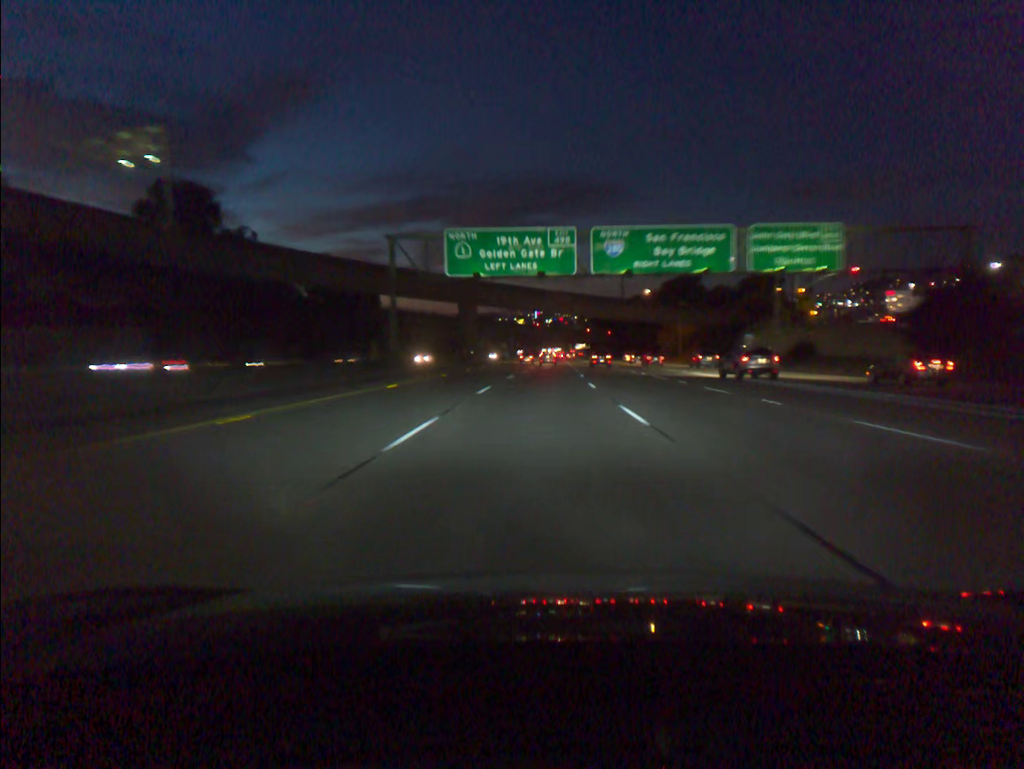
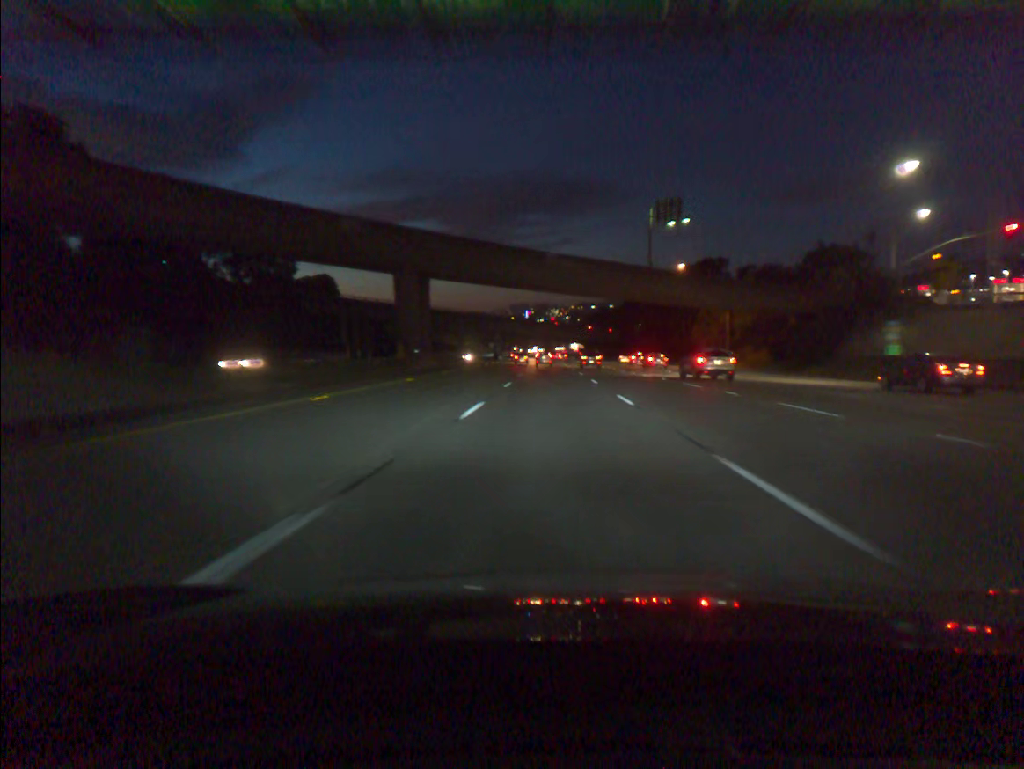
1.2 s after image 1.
(+0.2, +37.1) m; +1°
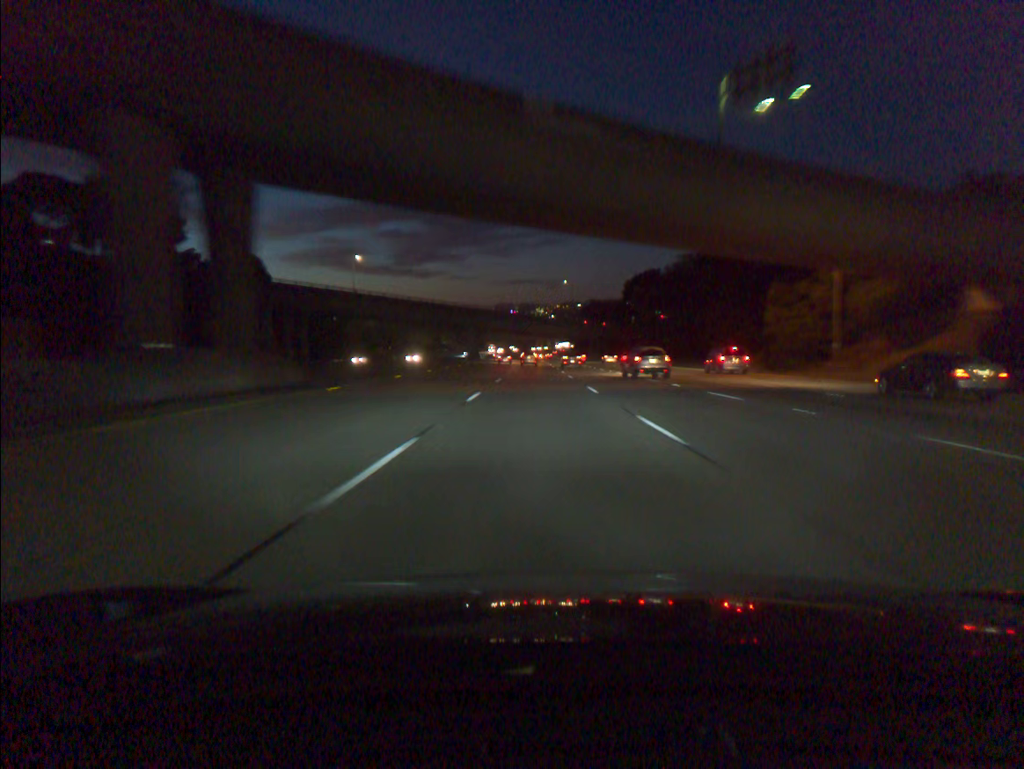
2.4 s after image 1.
(+0.4, +37.0) m; +1°
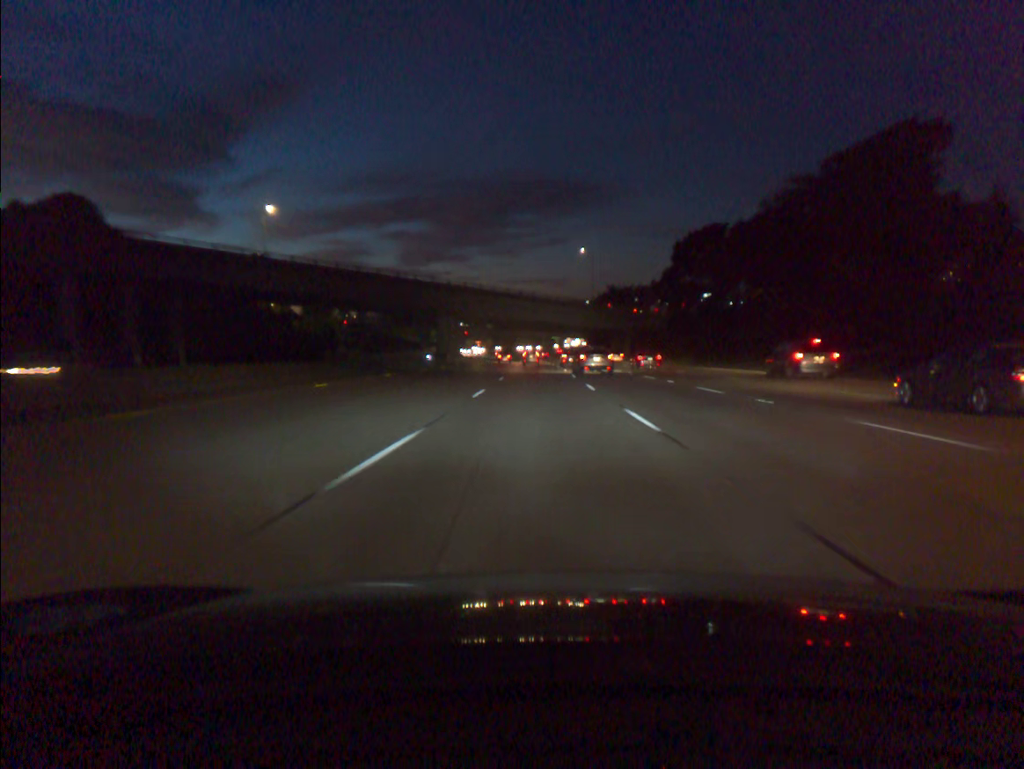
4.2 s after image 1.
(-0.2, +55.5) m; 0°
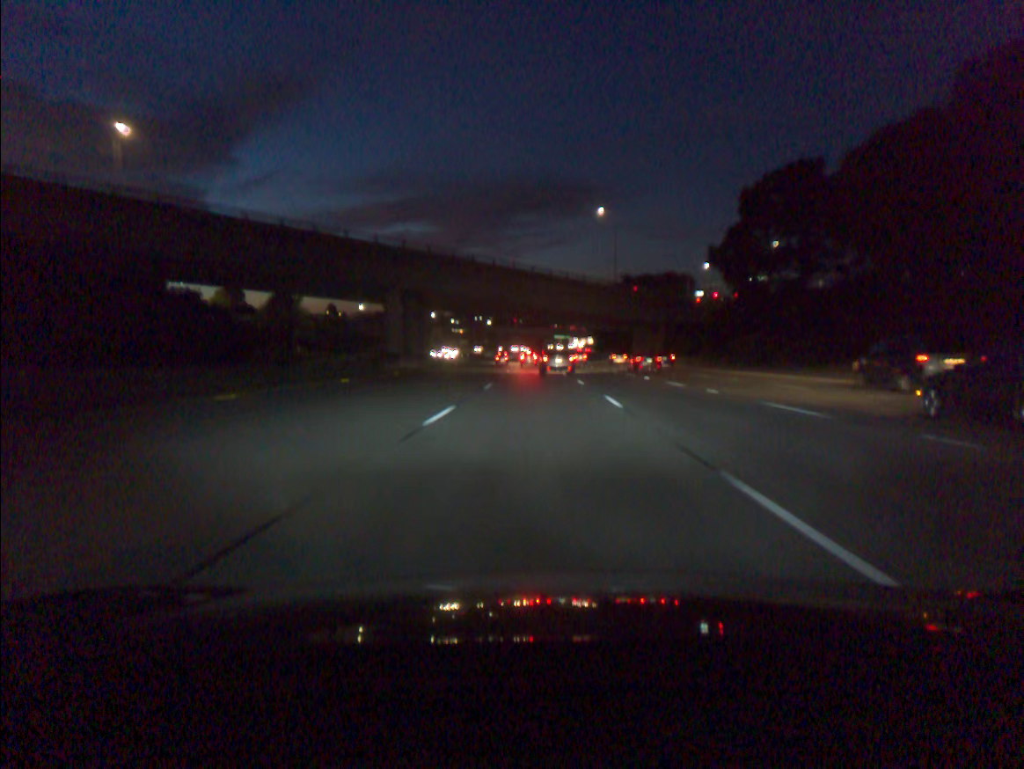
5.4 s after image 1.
(-0.1, +37.1) m; 0°
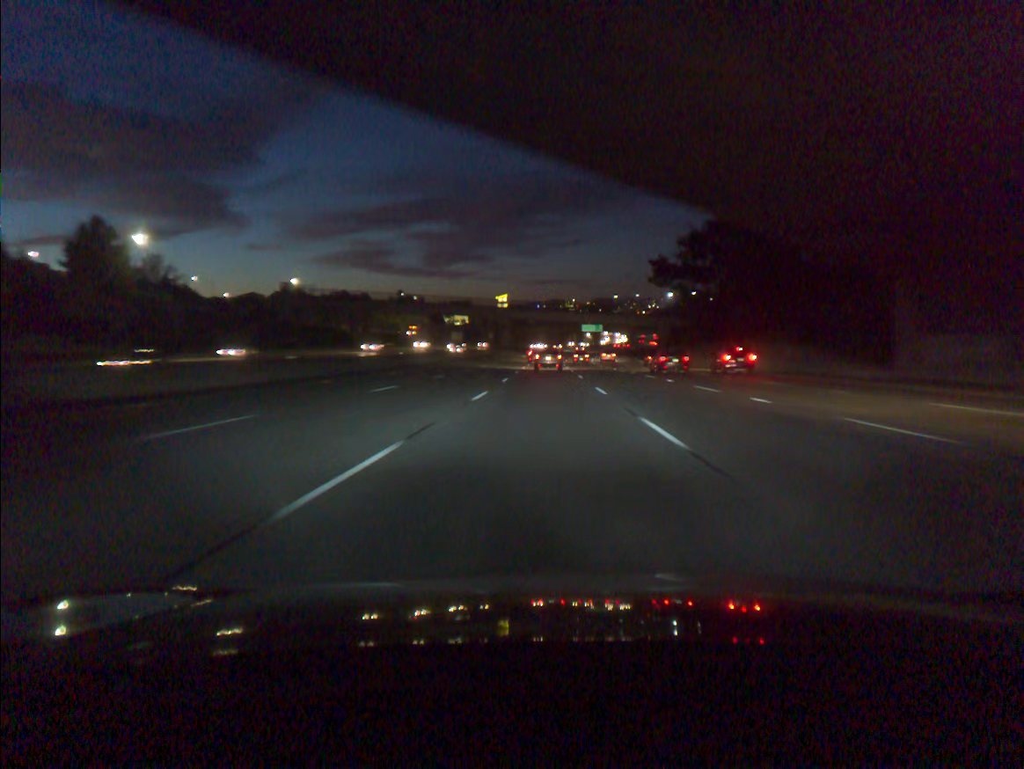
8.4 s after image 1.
(-1.2, +92.6) m; -2°
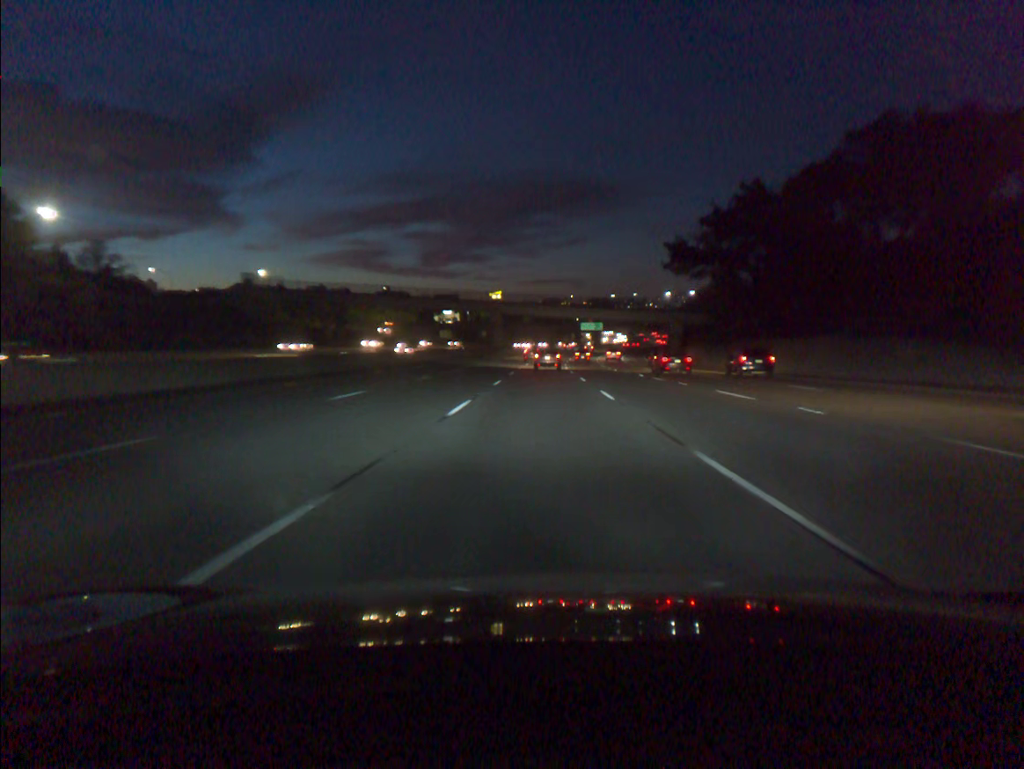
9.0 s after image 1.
(0.0, +18.5) m; 0°
